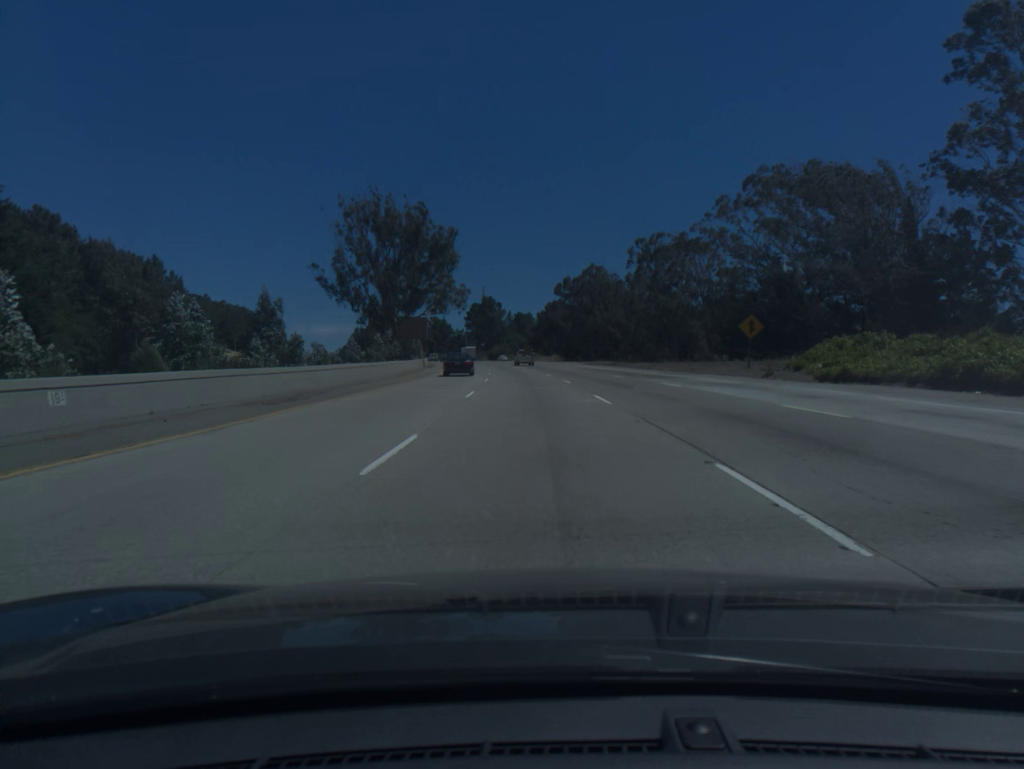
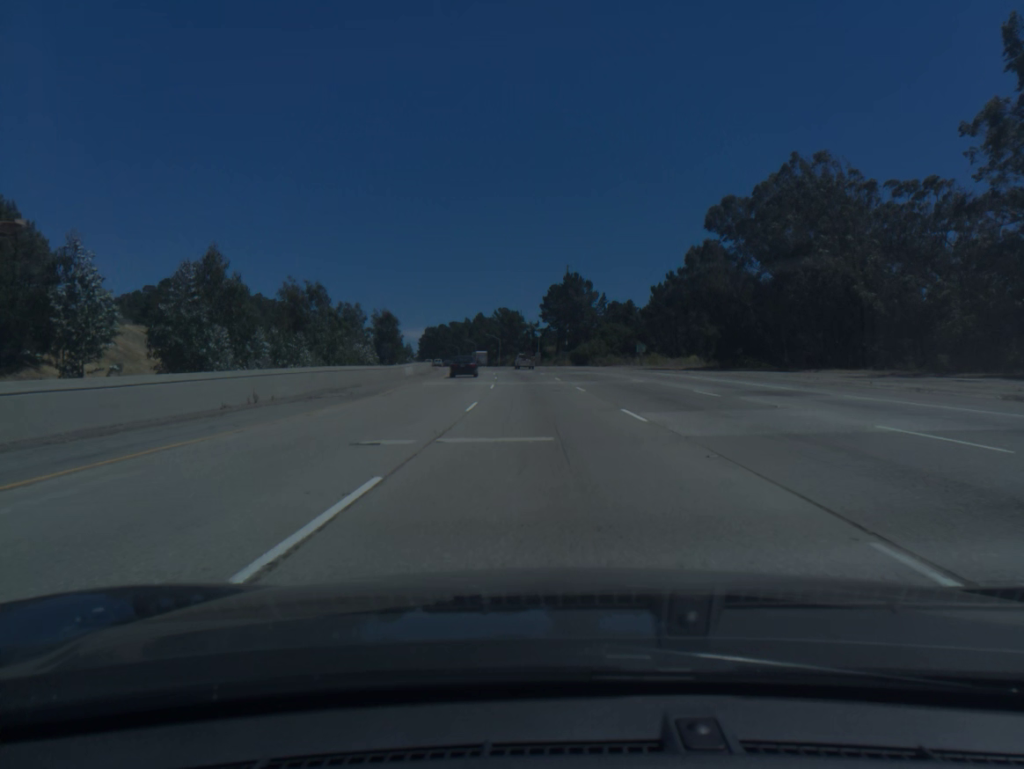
(-5.4, +91.2) m; -6°
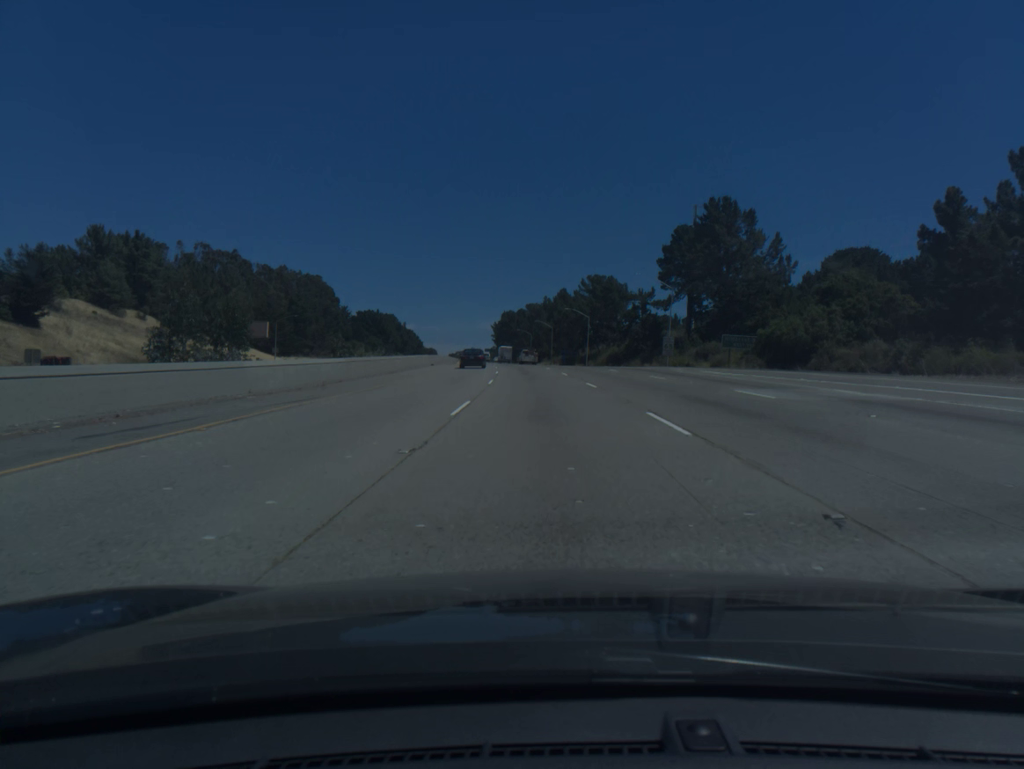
(-5.1, +91.4) m; -7°
